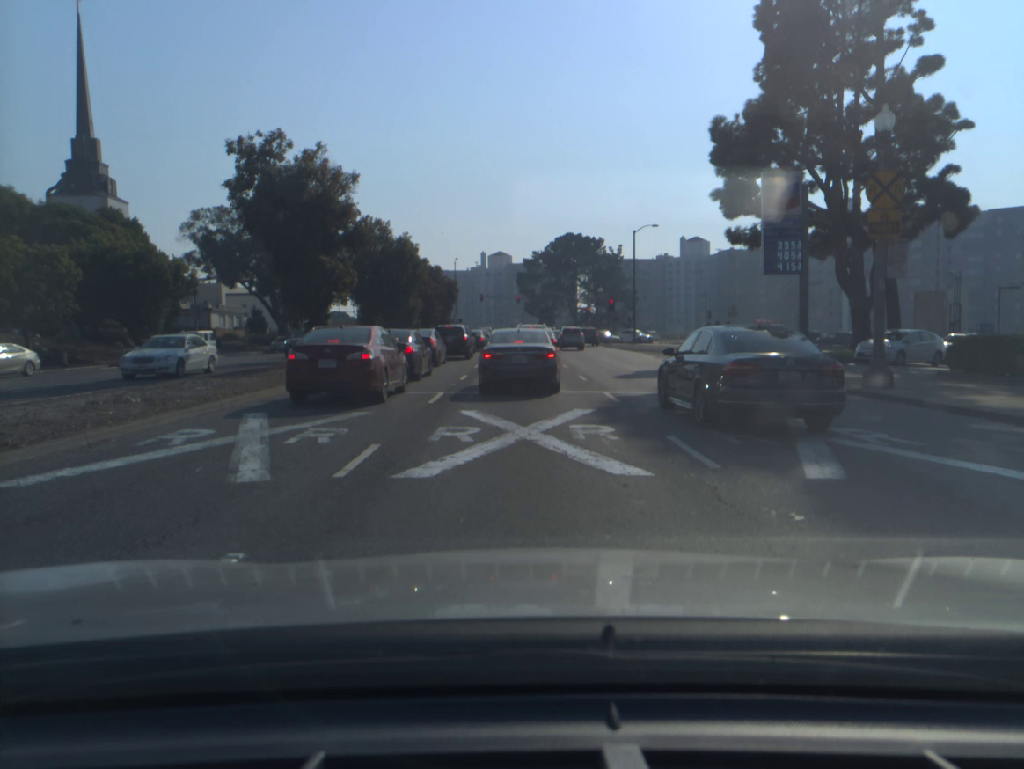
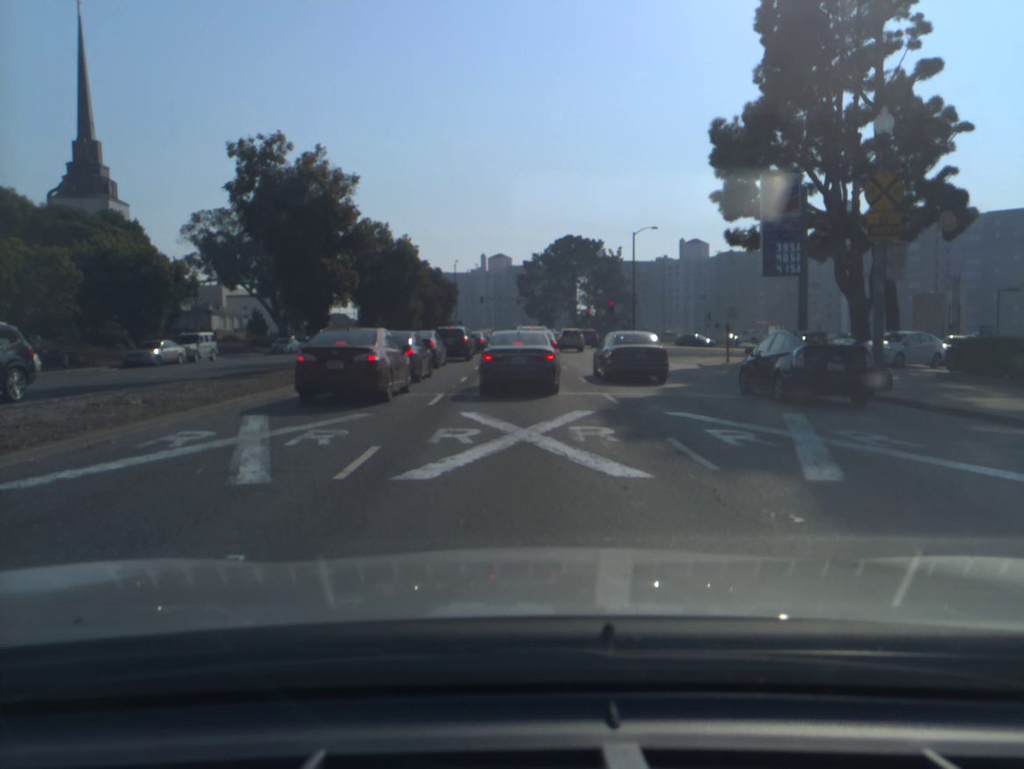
(0.0, 0.0) m; 0°
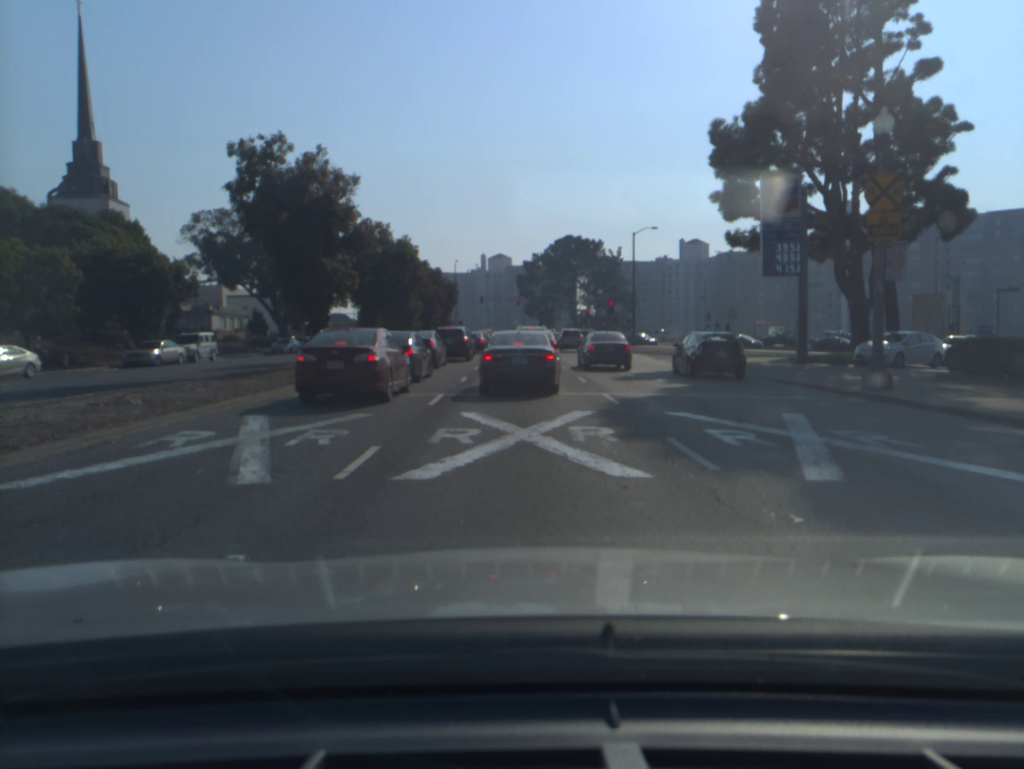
(0.0, 0.0) m; 0°
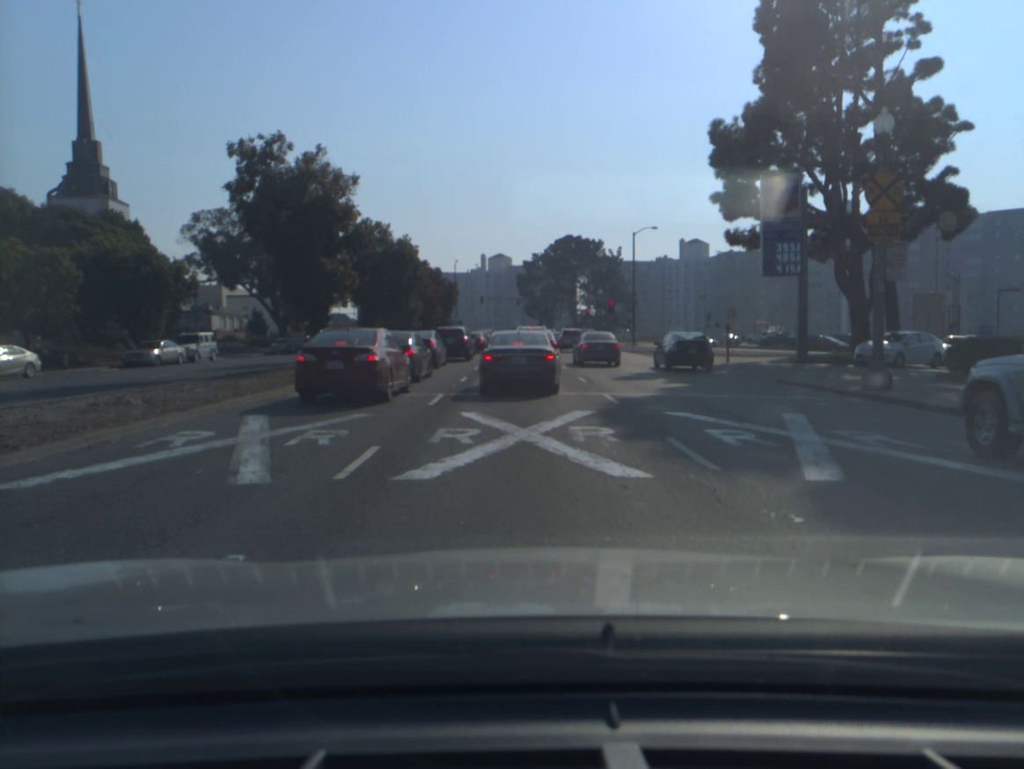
(0.0, 0.0) m; 0°
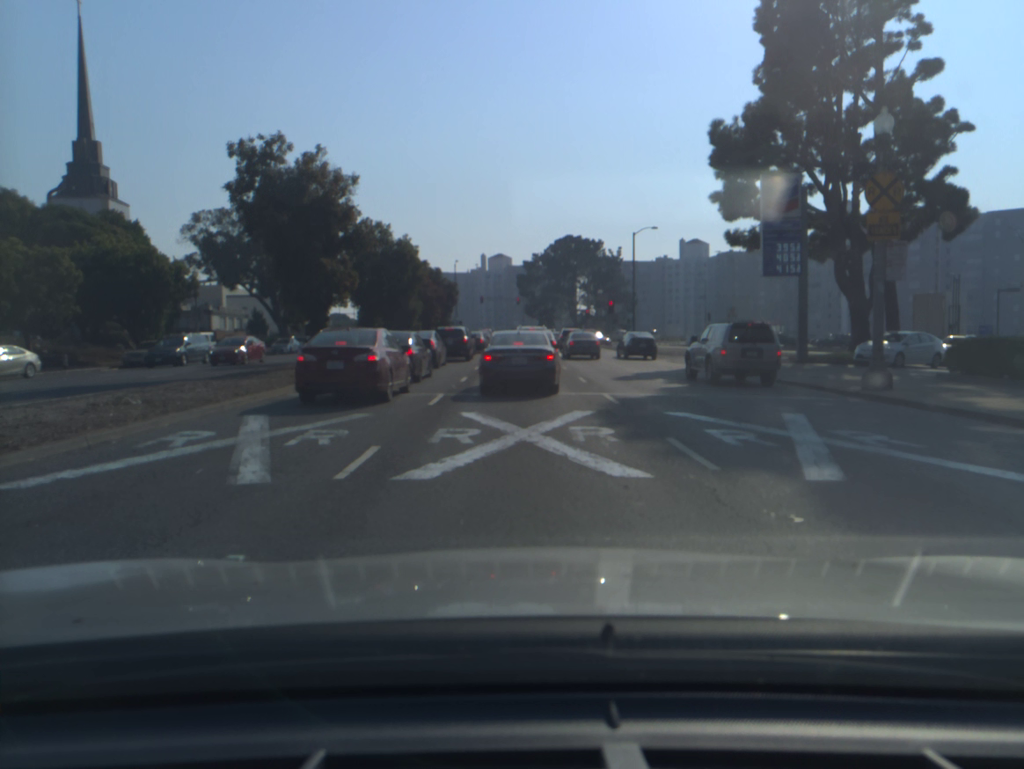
(0.0, 0.0) m; 0°
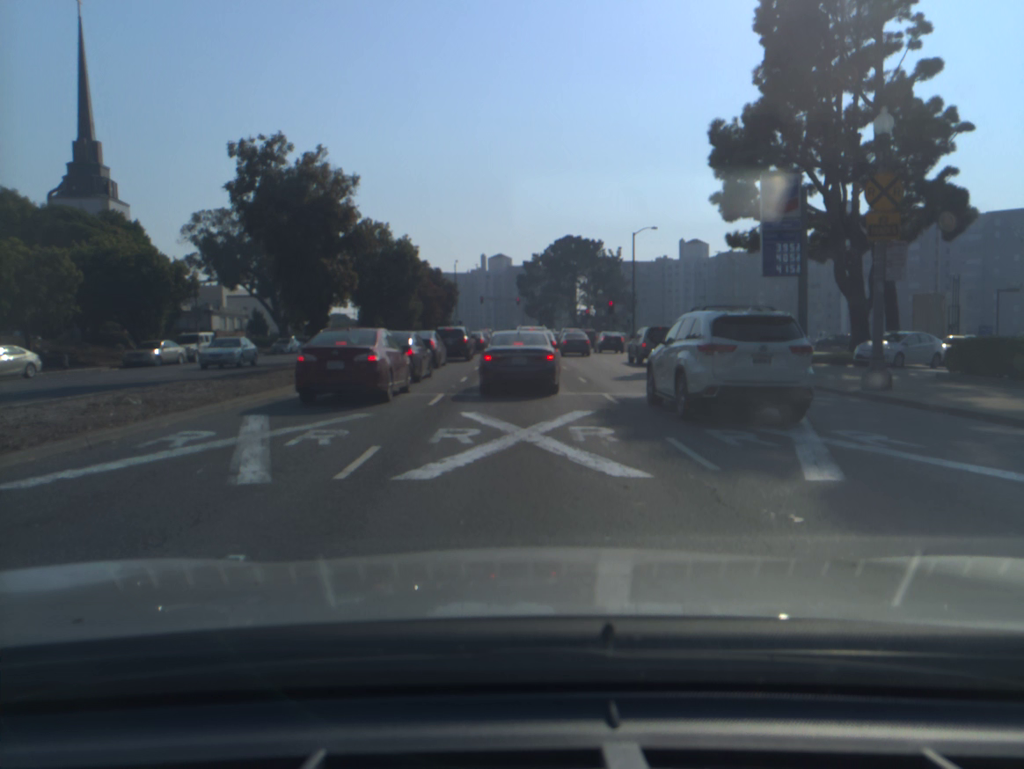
(0.0, 0.0) m; 0°
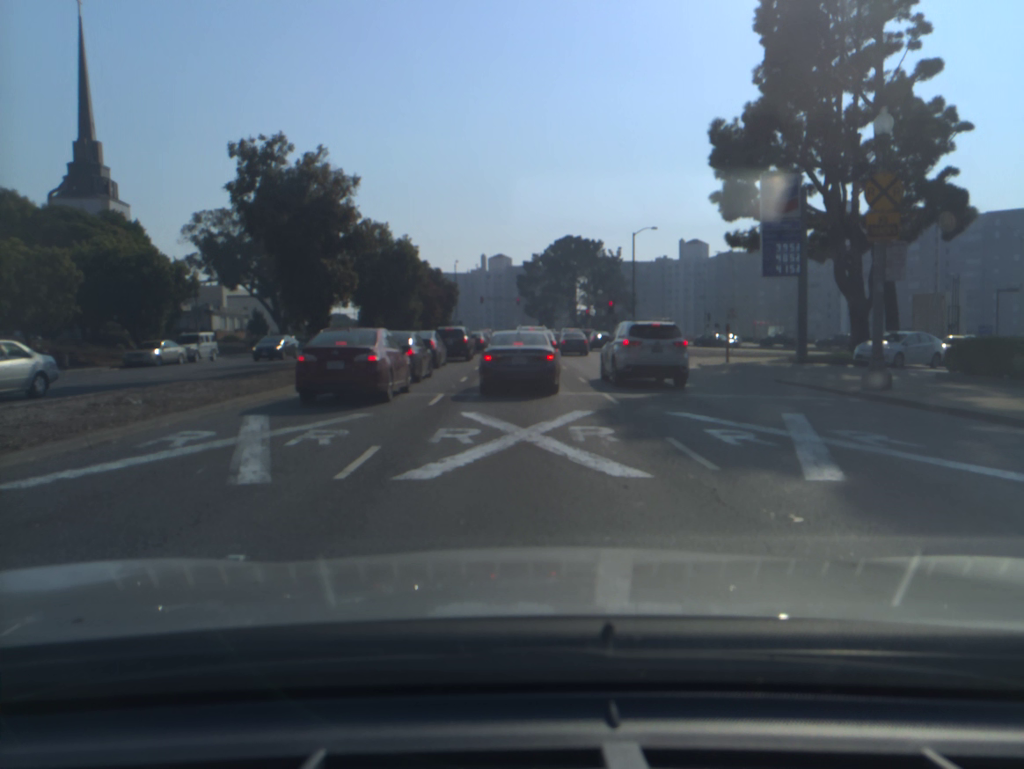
(0.0, 0.0) m; 0°
